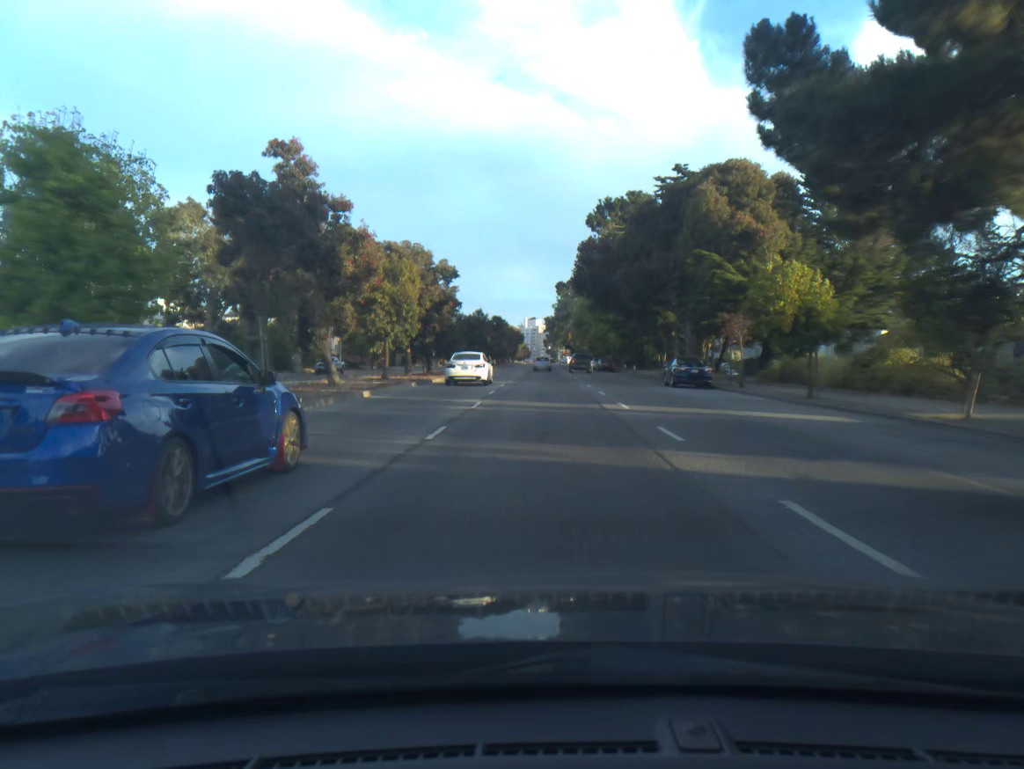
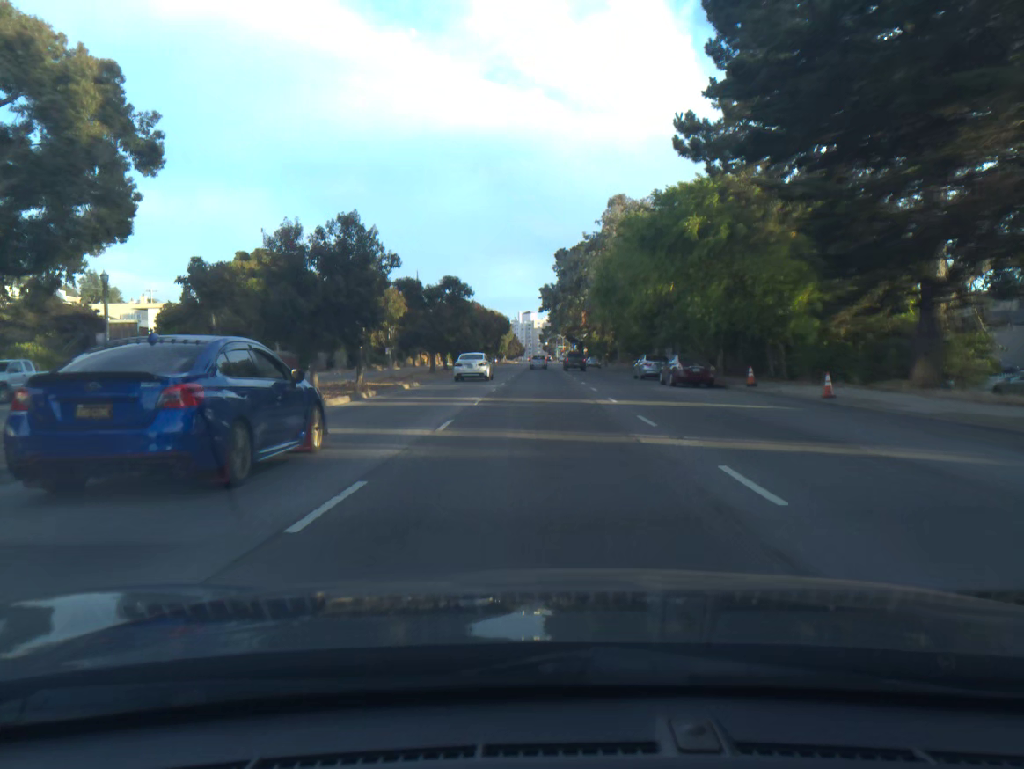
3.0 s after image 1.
(+0.2, +48.4) m; 0°
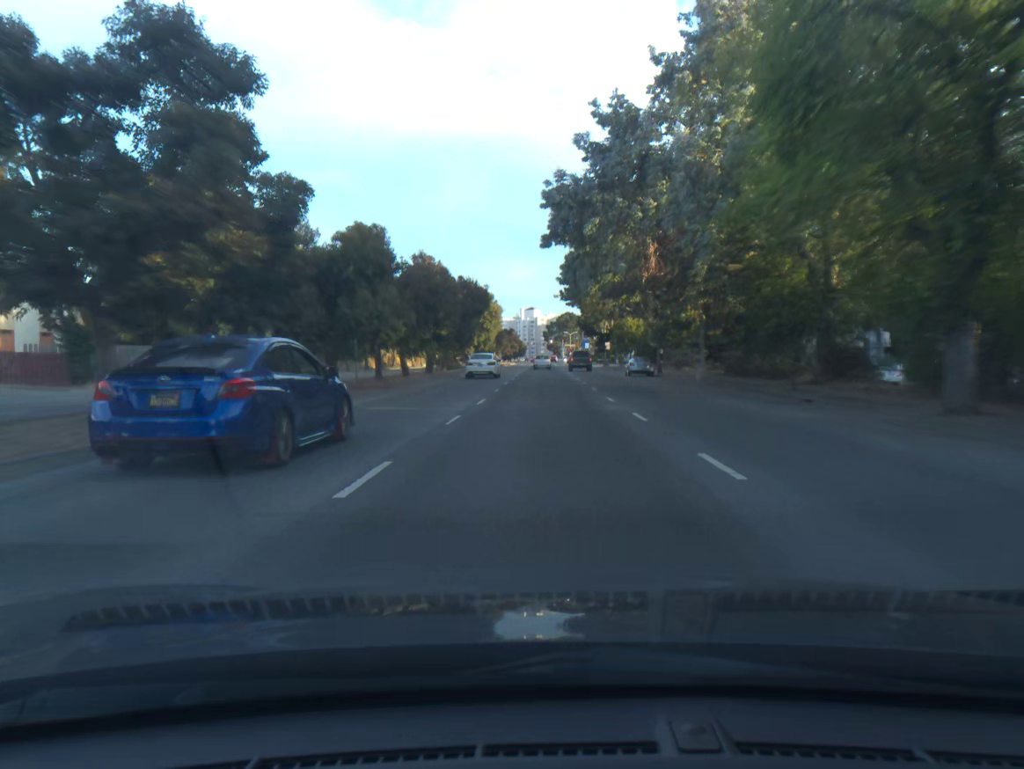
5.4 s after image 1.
(-0.1, +42.4) m; 0°
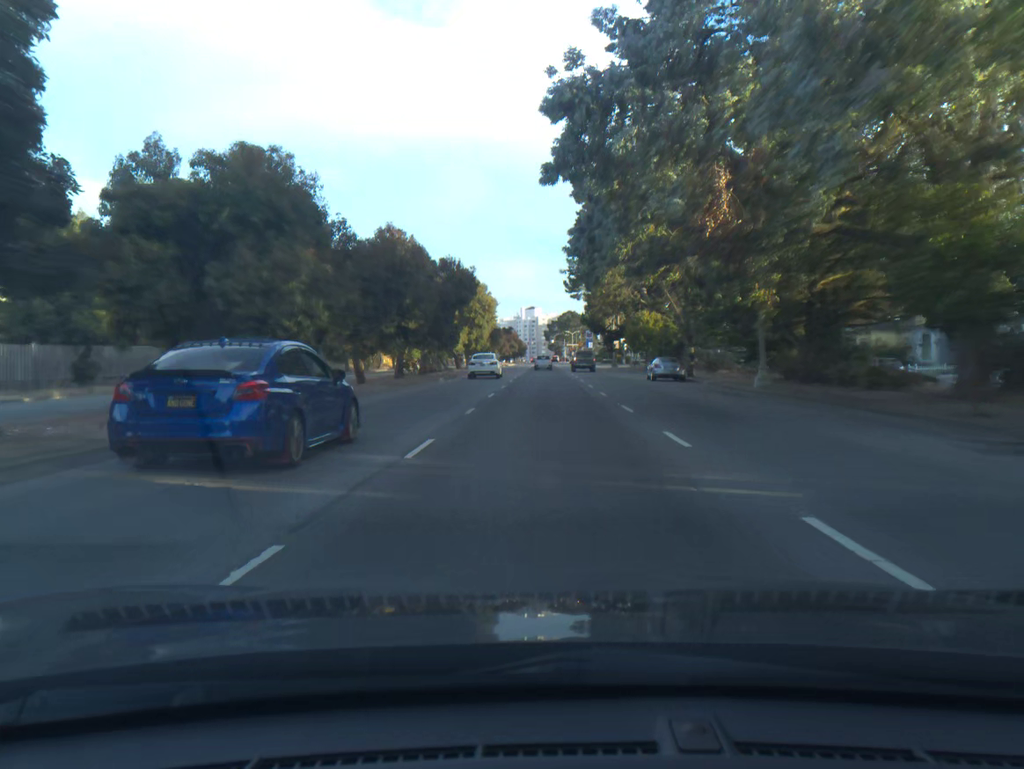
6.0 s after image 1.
(0.0, +11.1) m; 0°
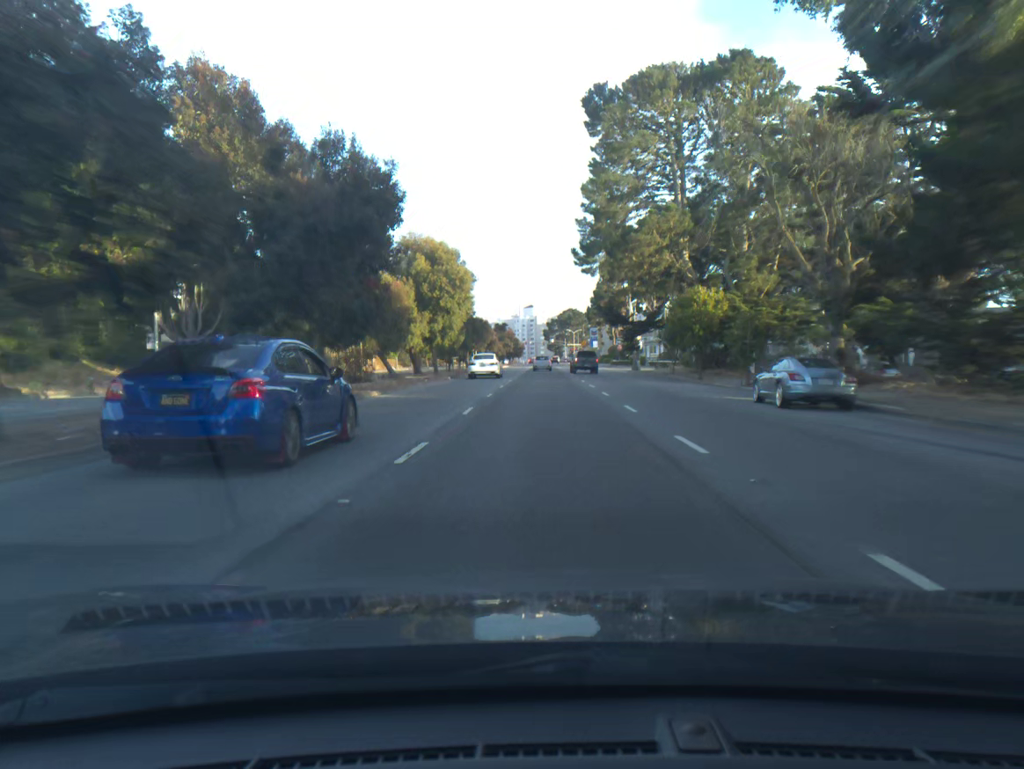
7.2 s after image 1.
(0.0, +22.6) m; 0°
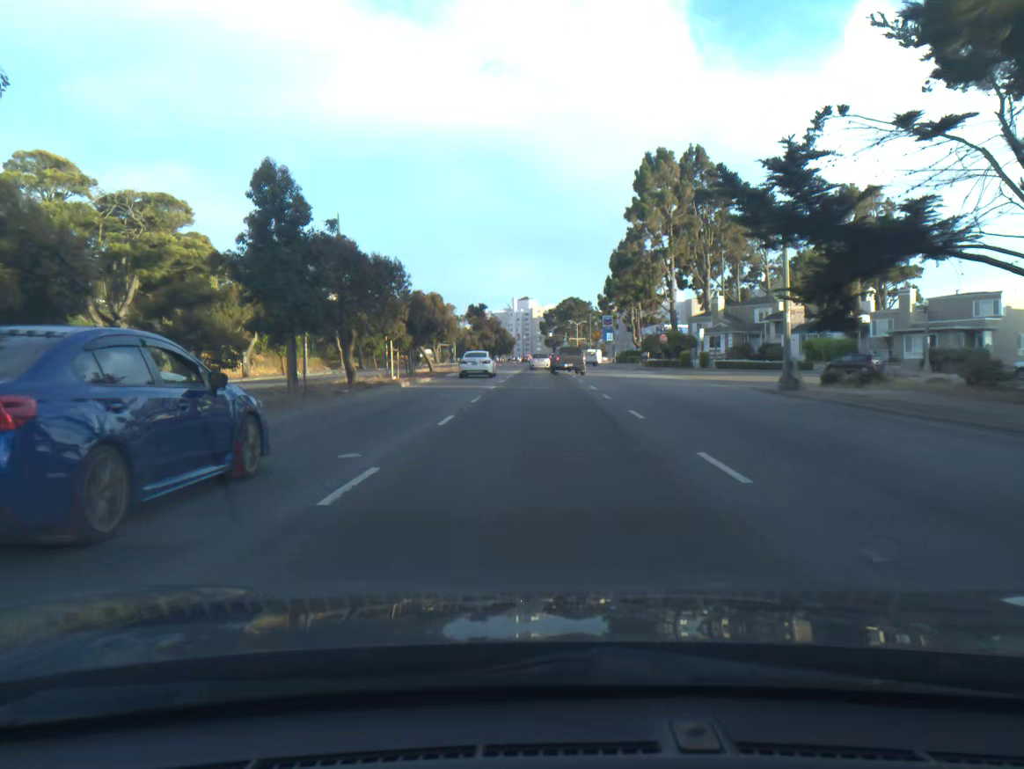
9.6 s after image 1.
(+0.2, +46.3) m; 0°
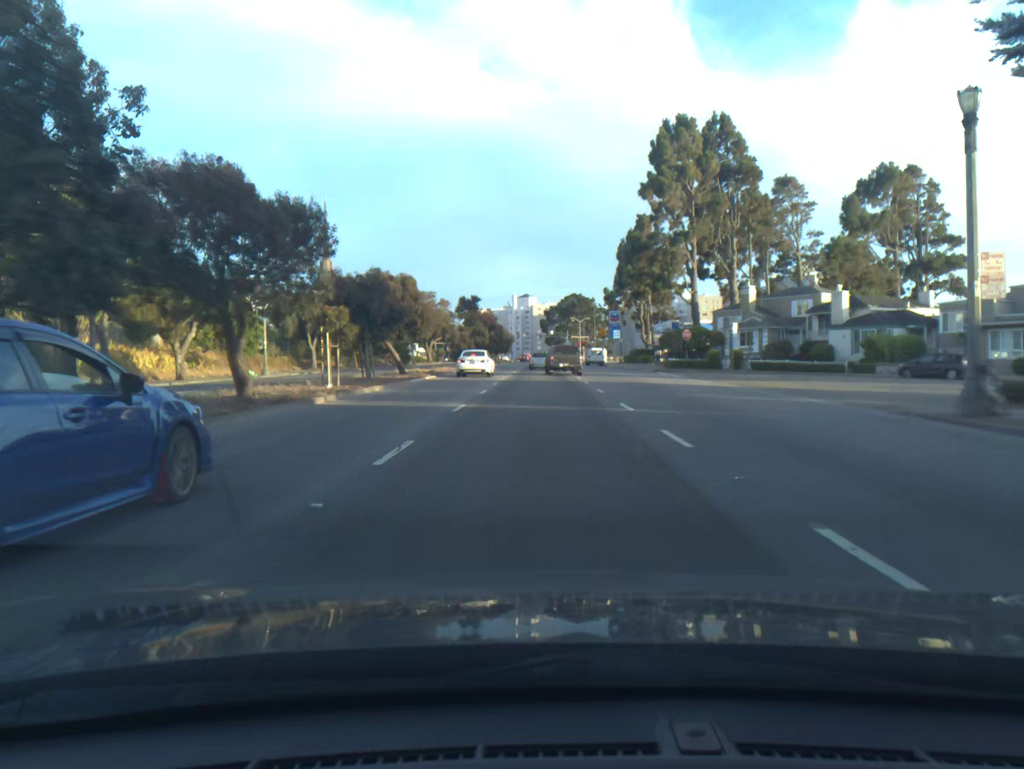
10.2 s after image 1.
(0.0, +11.6) m; 0°
